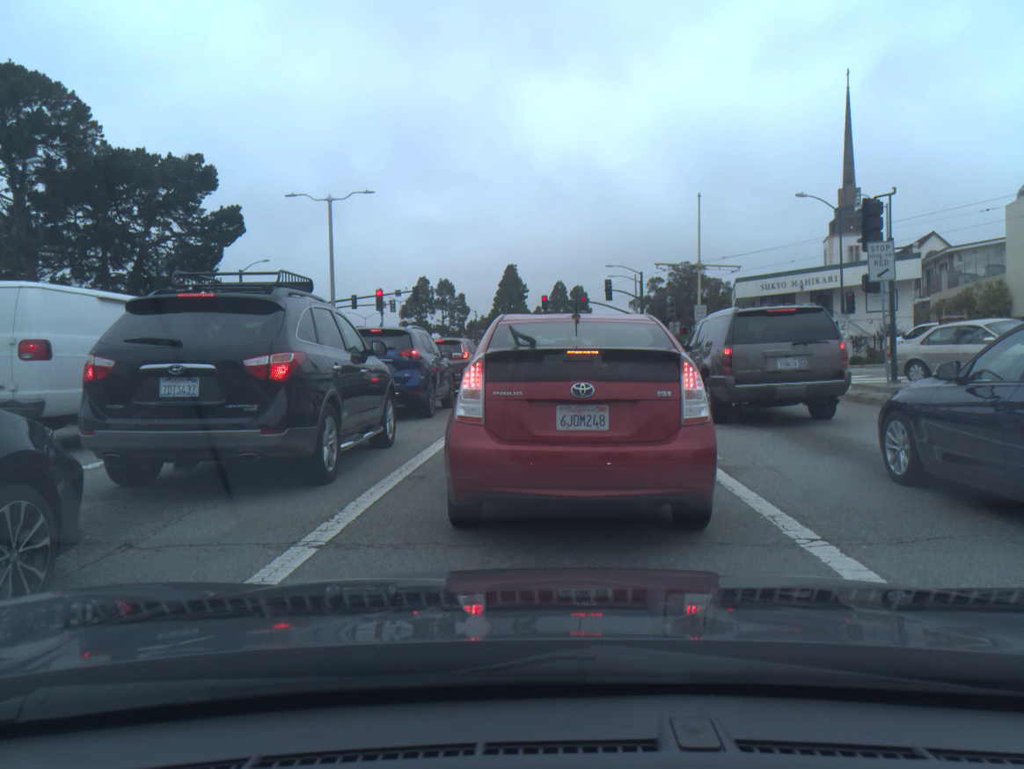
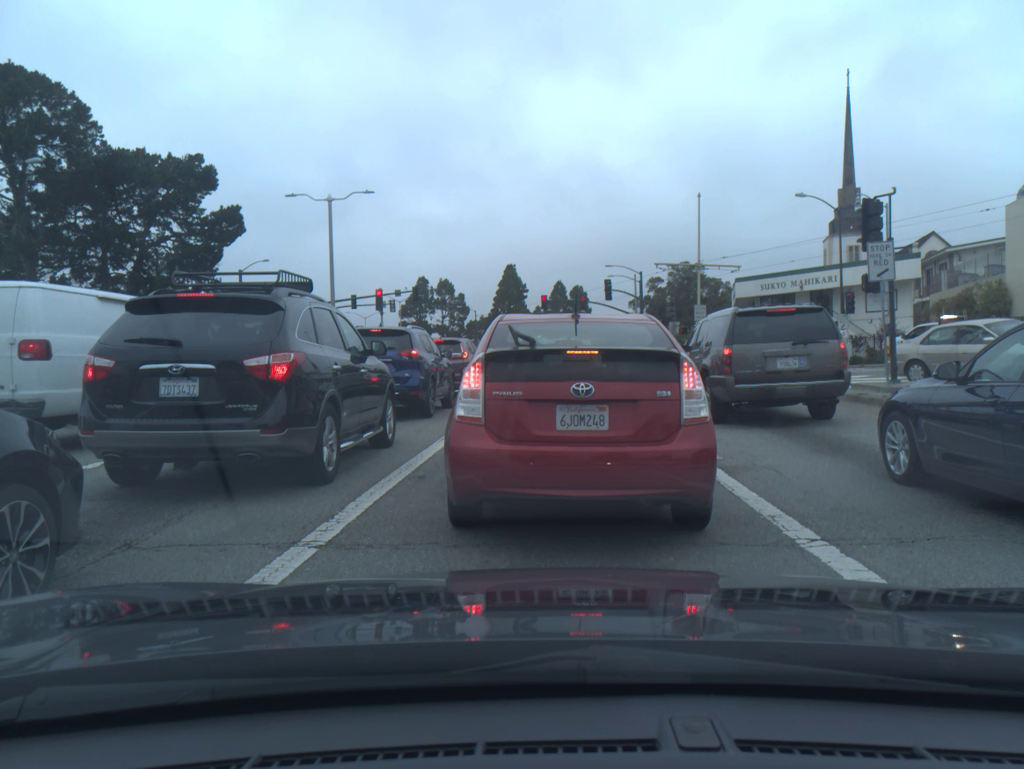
(0.0, 0.0) m; 0°
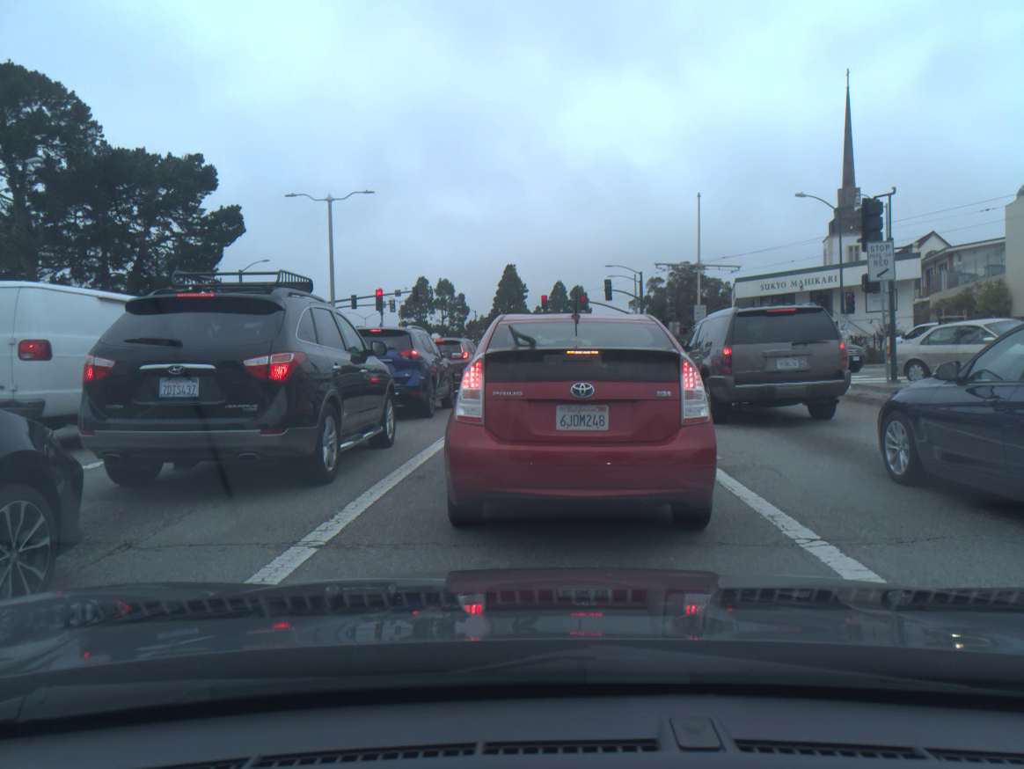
(0.0, 0.0) m; 0°
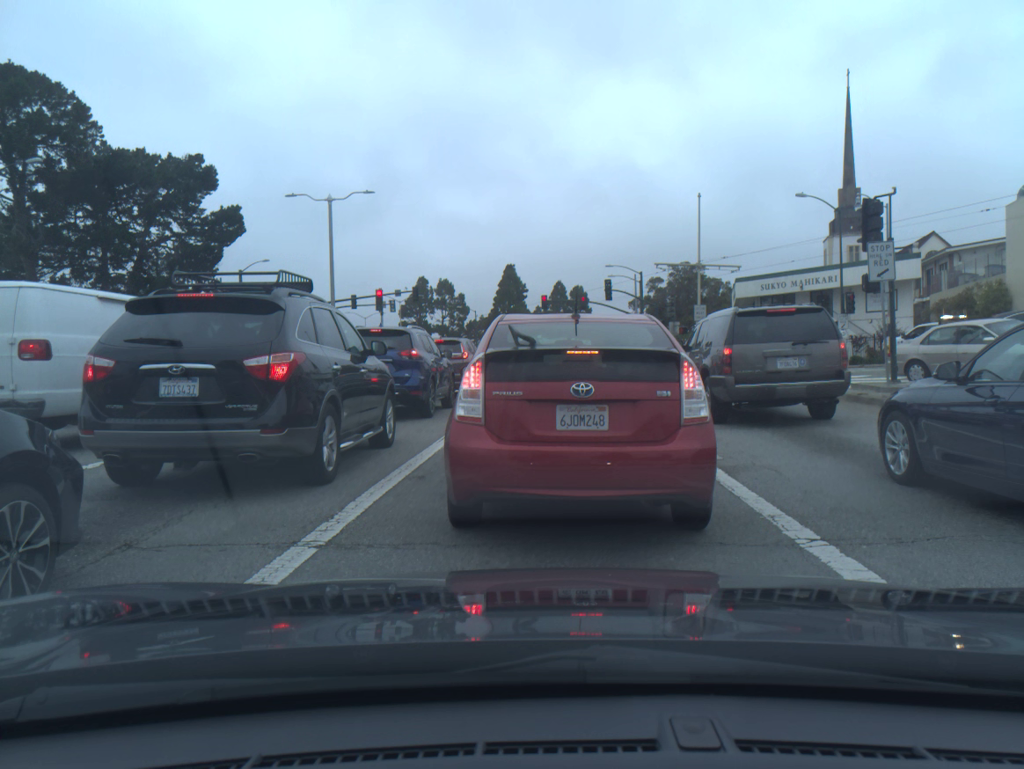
(0.0, 0.0) m; 0°
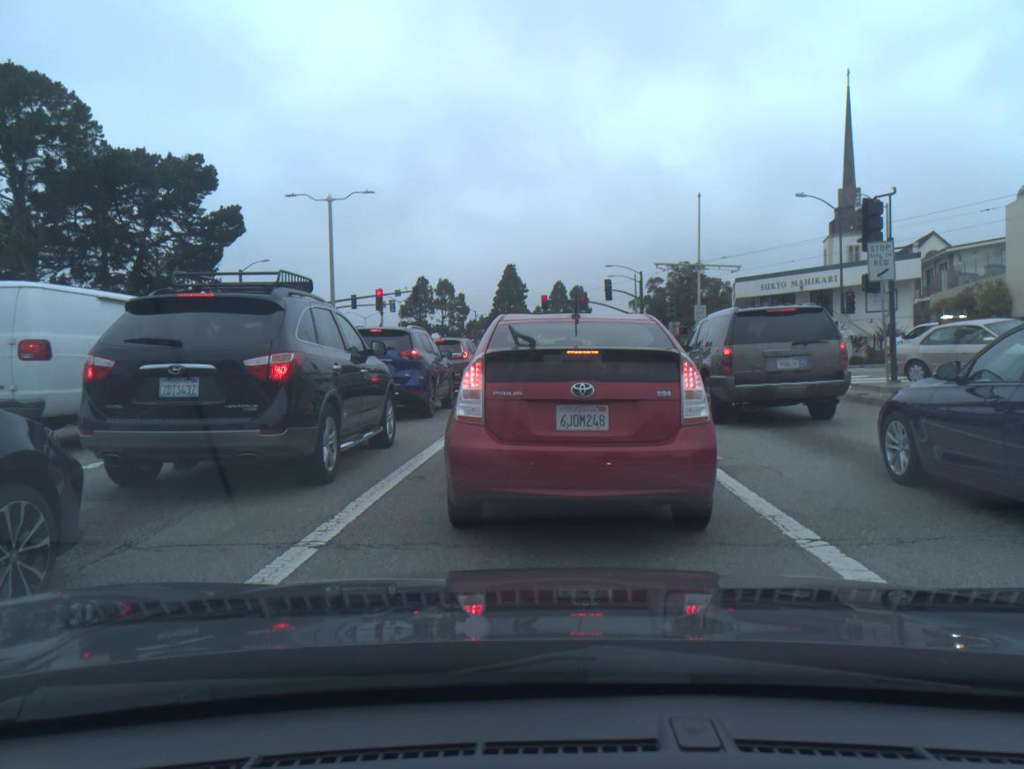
(0.0, 0.0) m; 0°
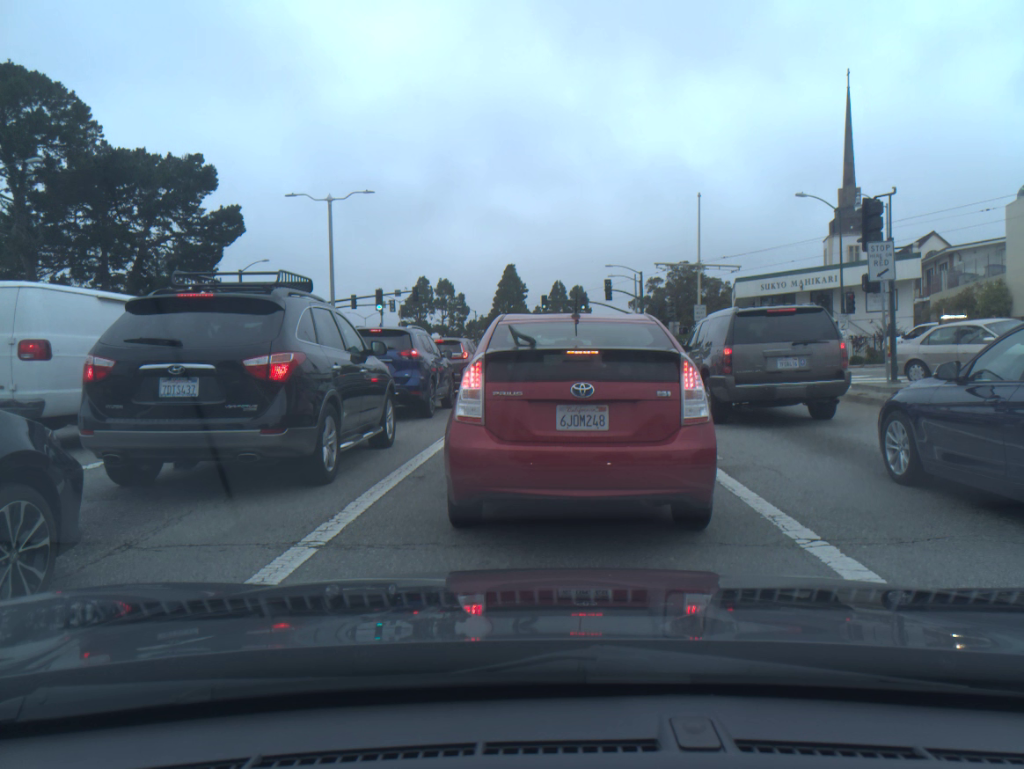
(0.0, 0.0) m; 0°
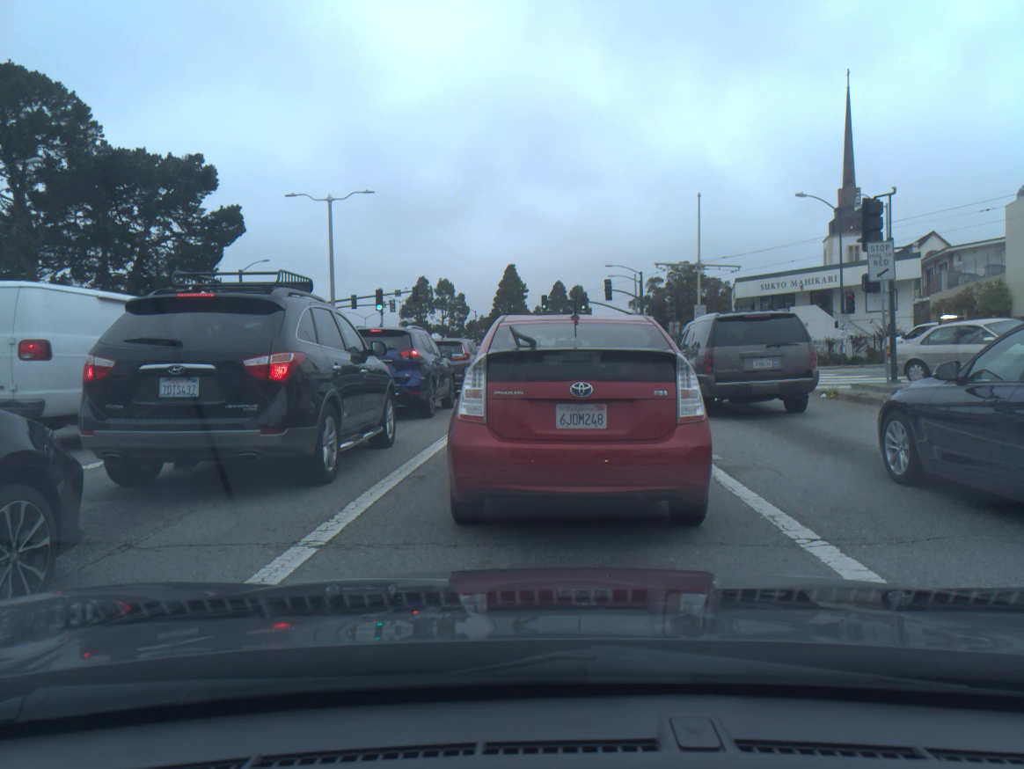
(0.0, 0.0) m; 0°
